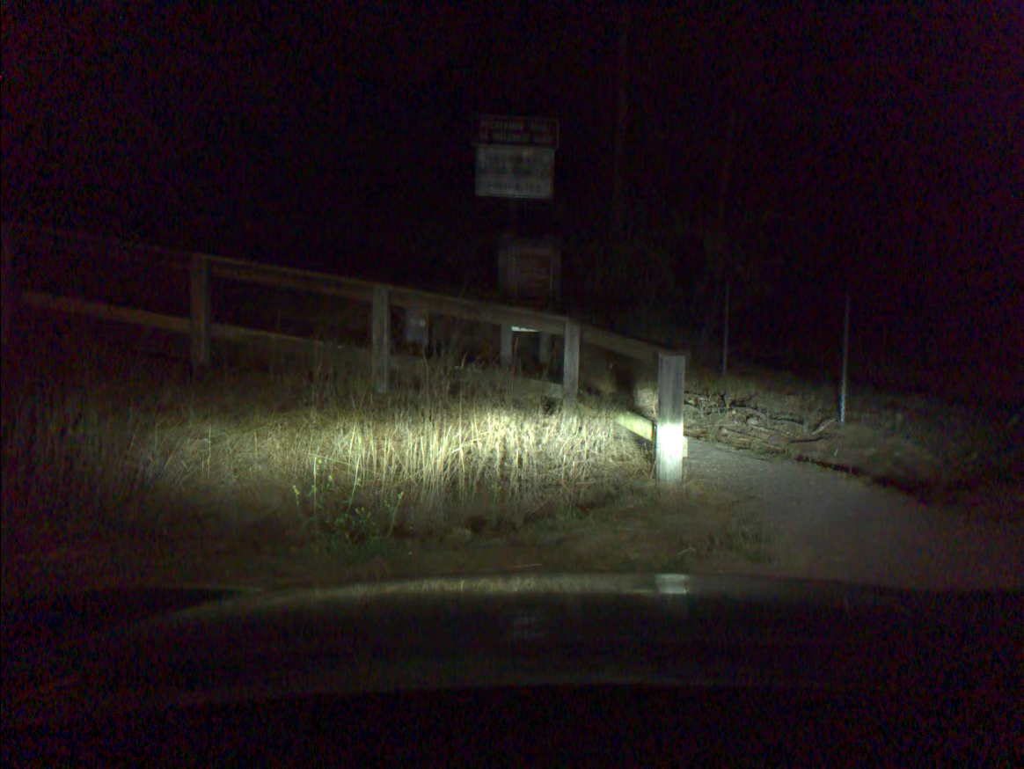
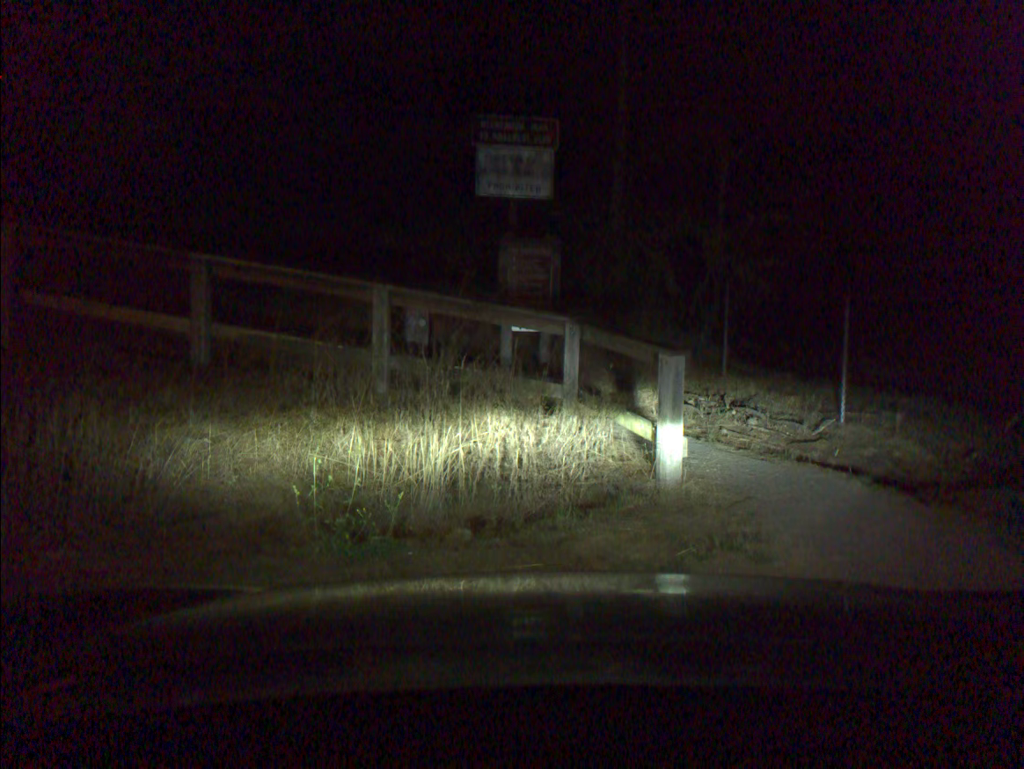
(0.0, 0.0) m; 0°
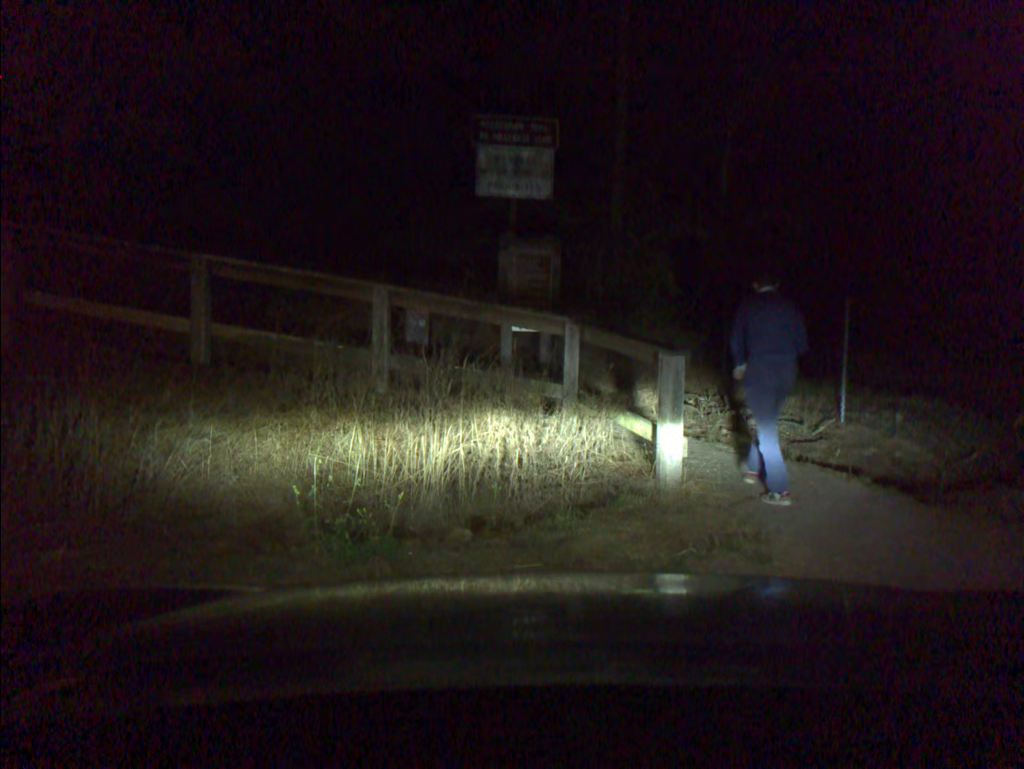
(0.0, 0.0) m; 0°
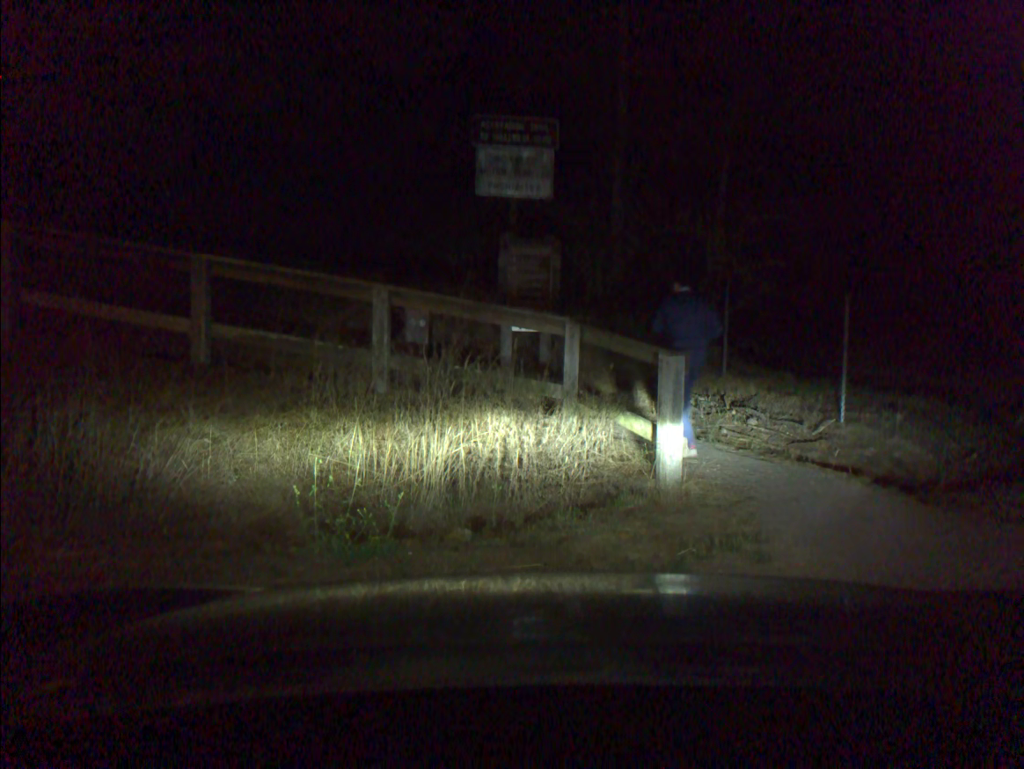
(0.0, 0.0) m; 0°
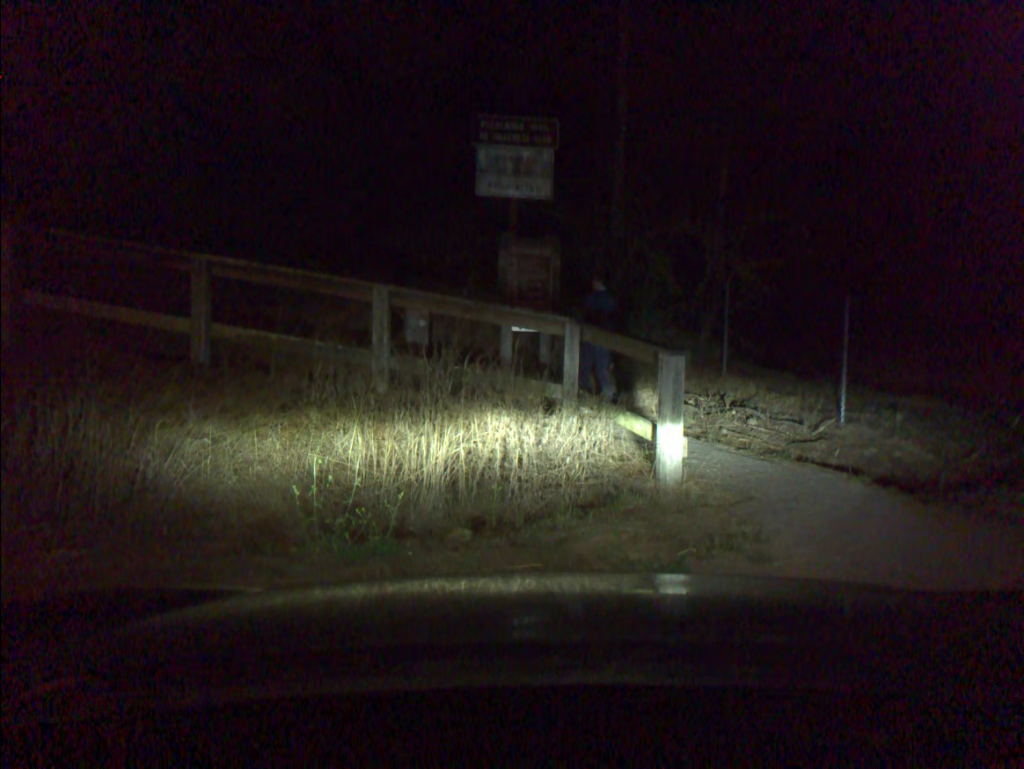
(+0.1, 0.0) m; 0°
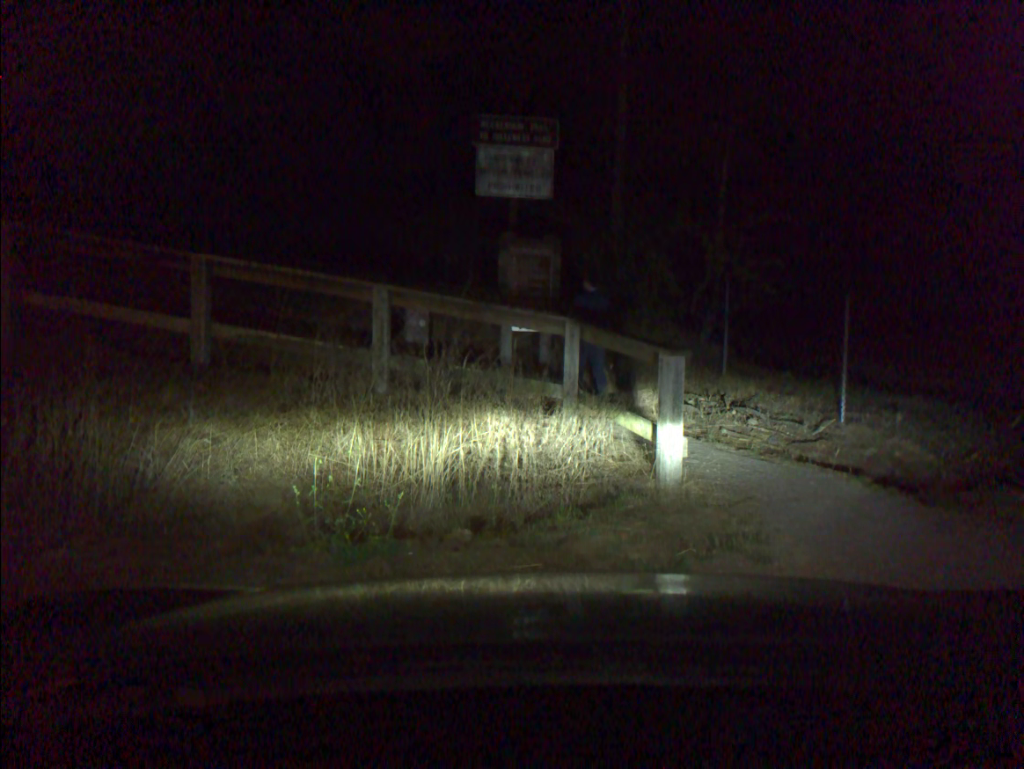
(0.0, 0.0) m; 0°
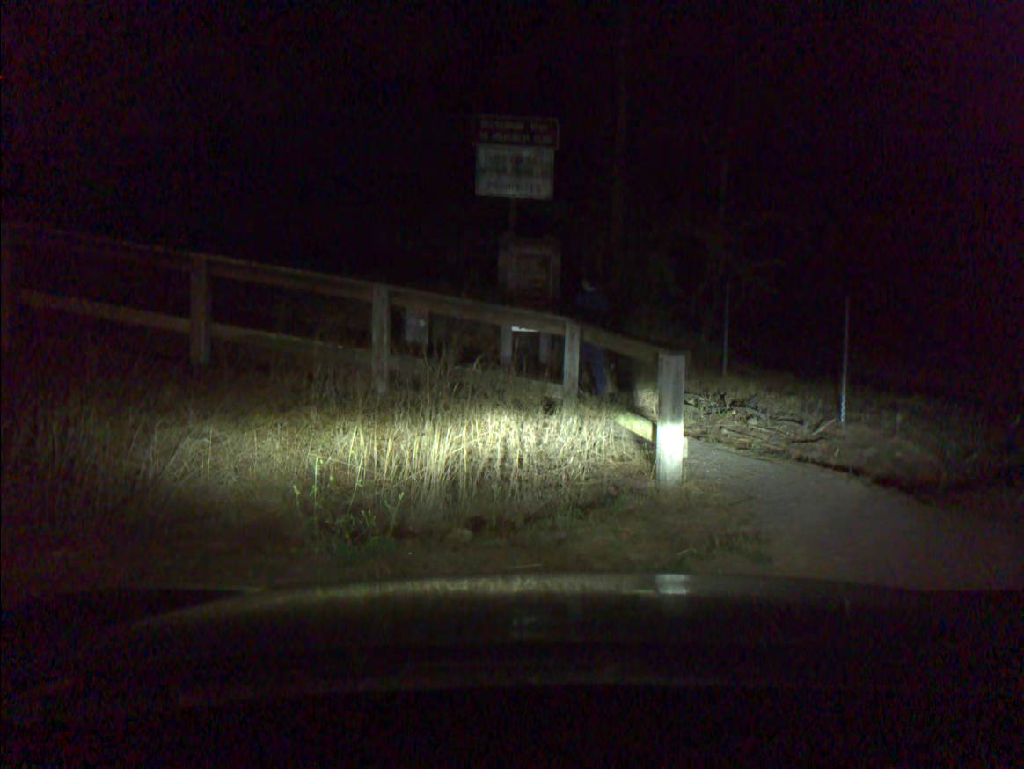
(0.0, 0.0) m; 0°
